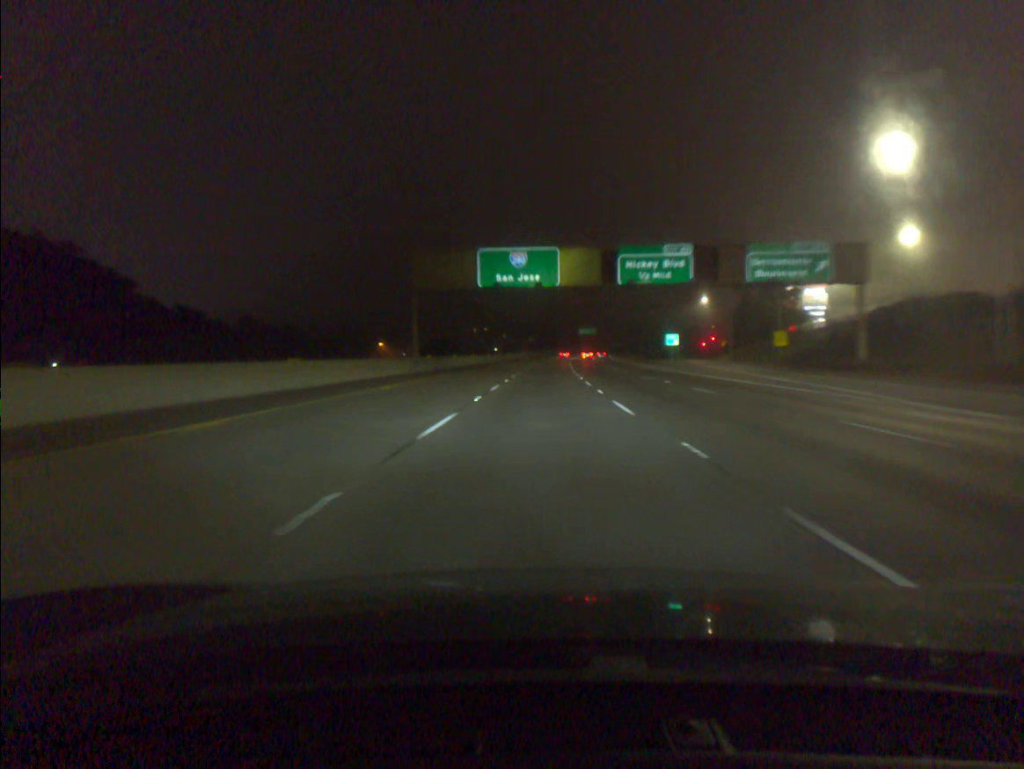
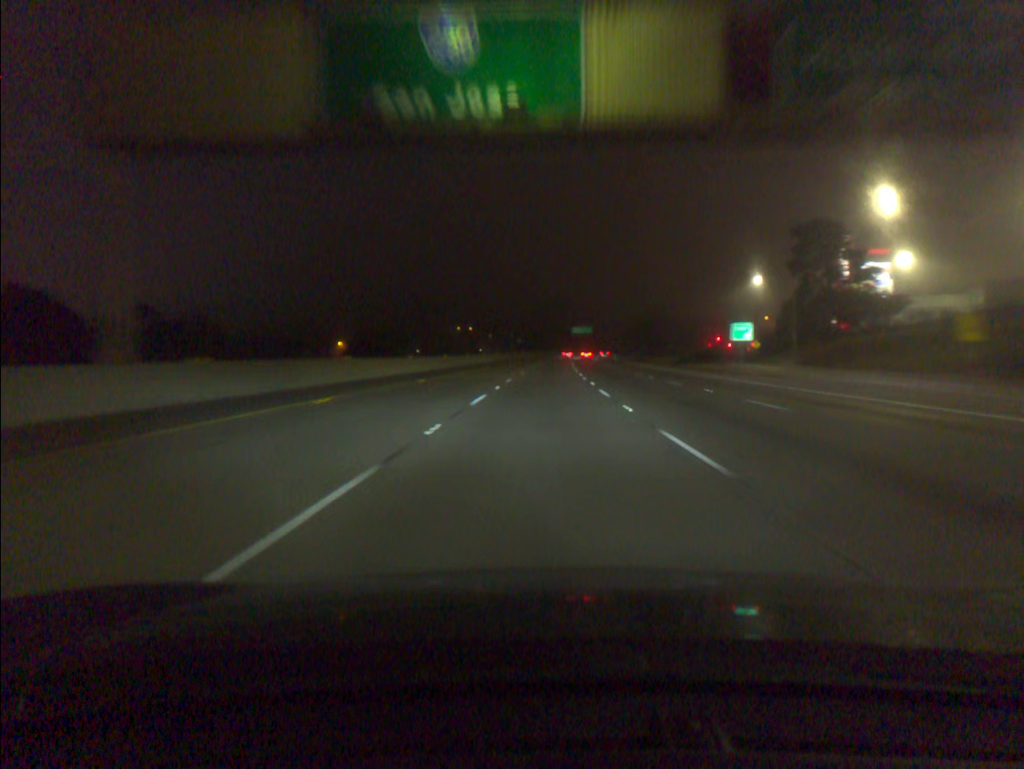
(+0.3, +37.3) m; +1°
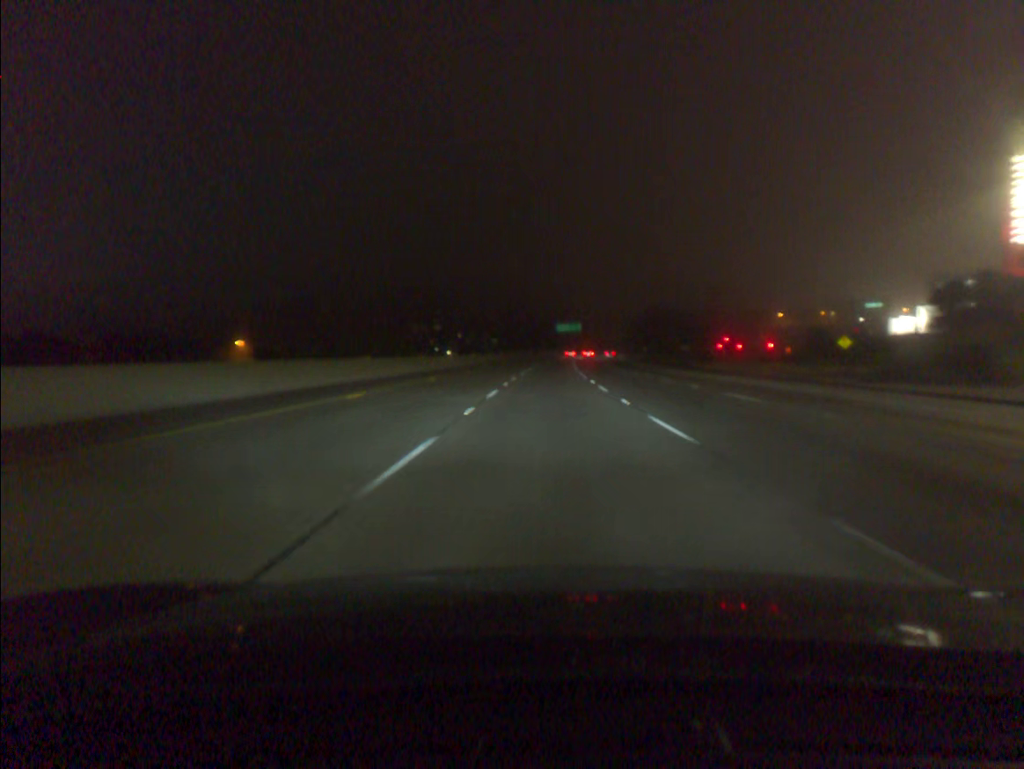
(+0.6, +55.9) m; +2°
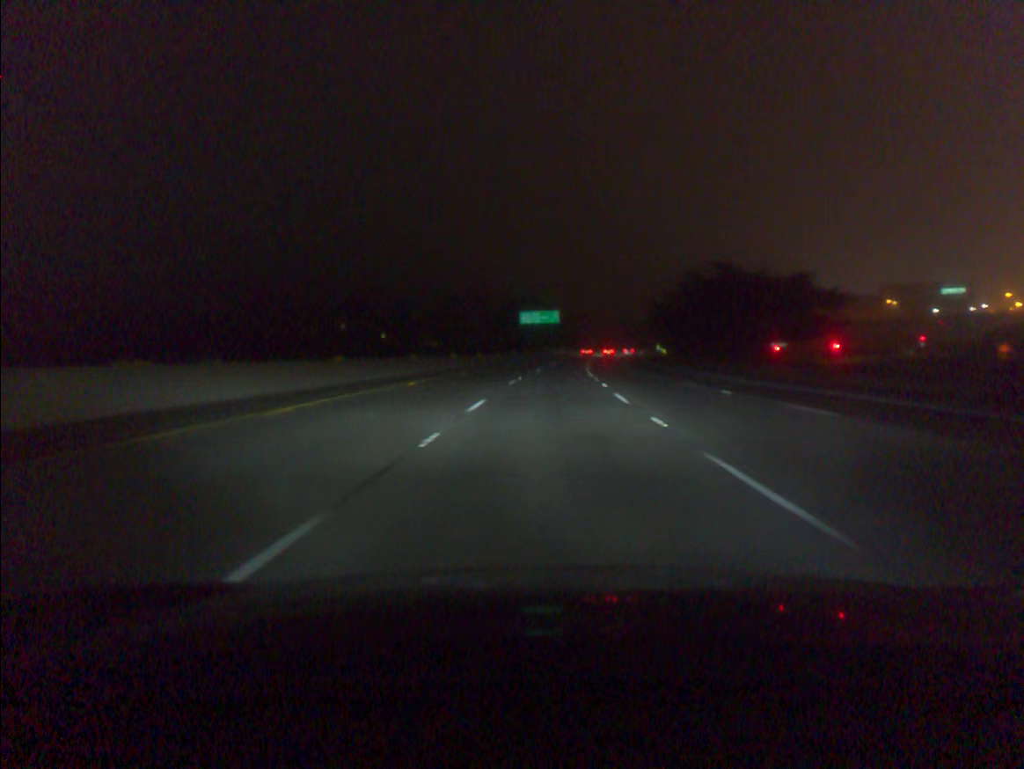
(+2.2, +93.3) m; +3°
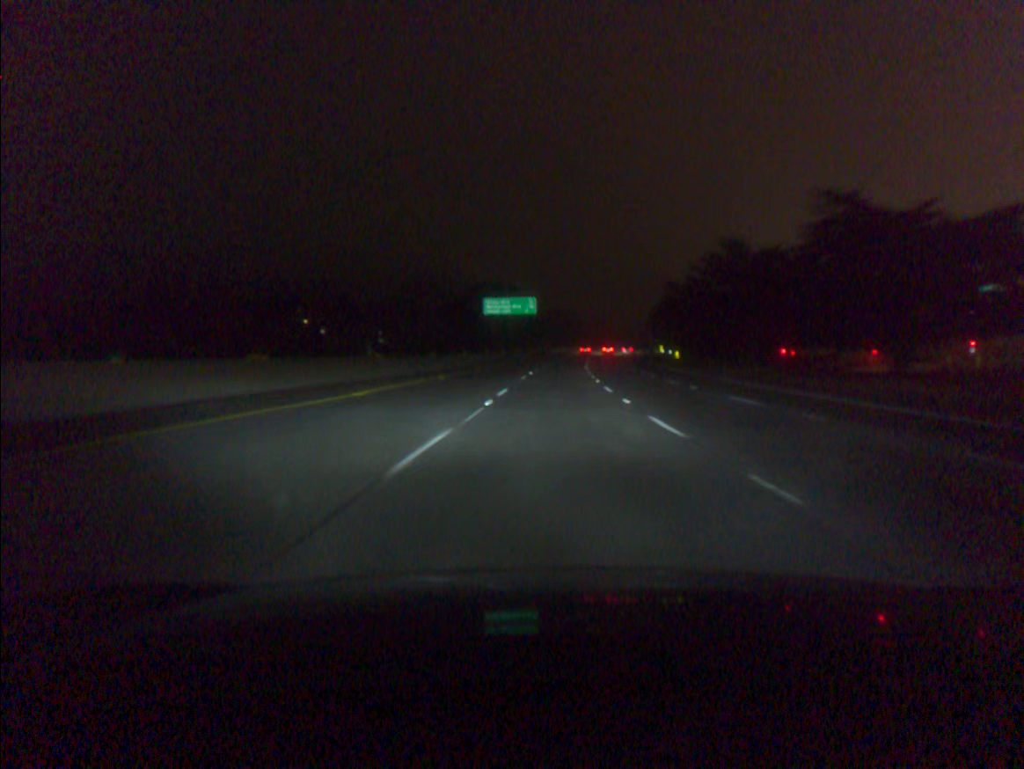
(+0.6, +37.4) m; +2°
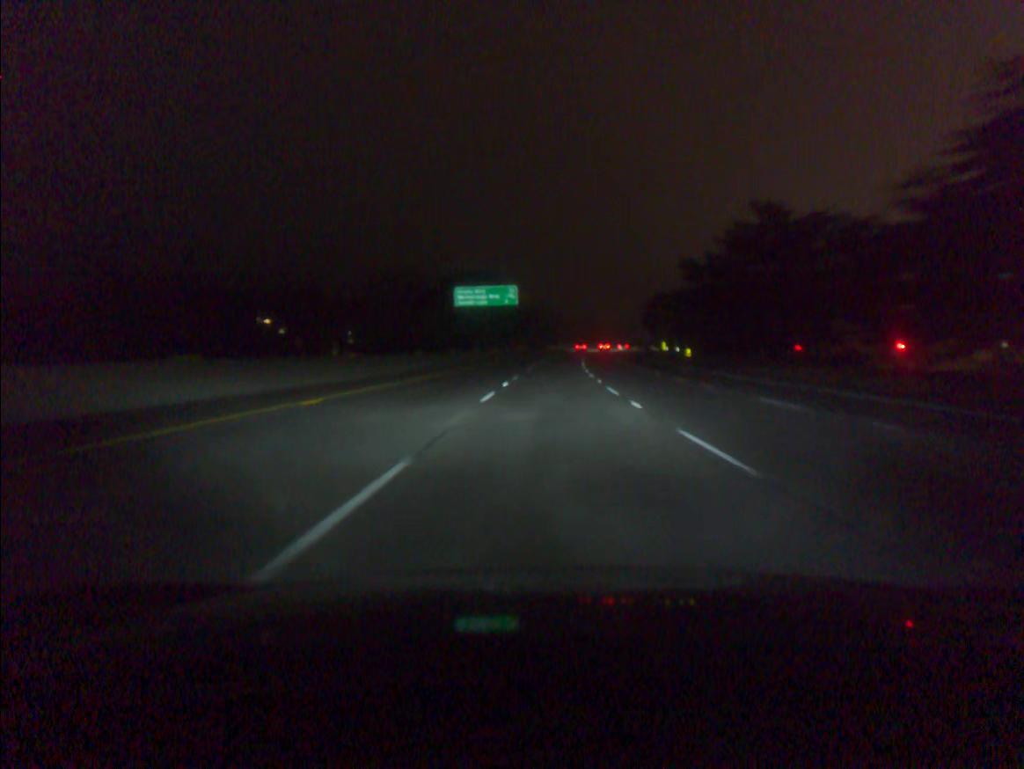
(+0.2, +18.7) m; +1°
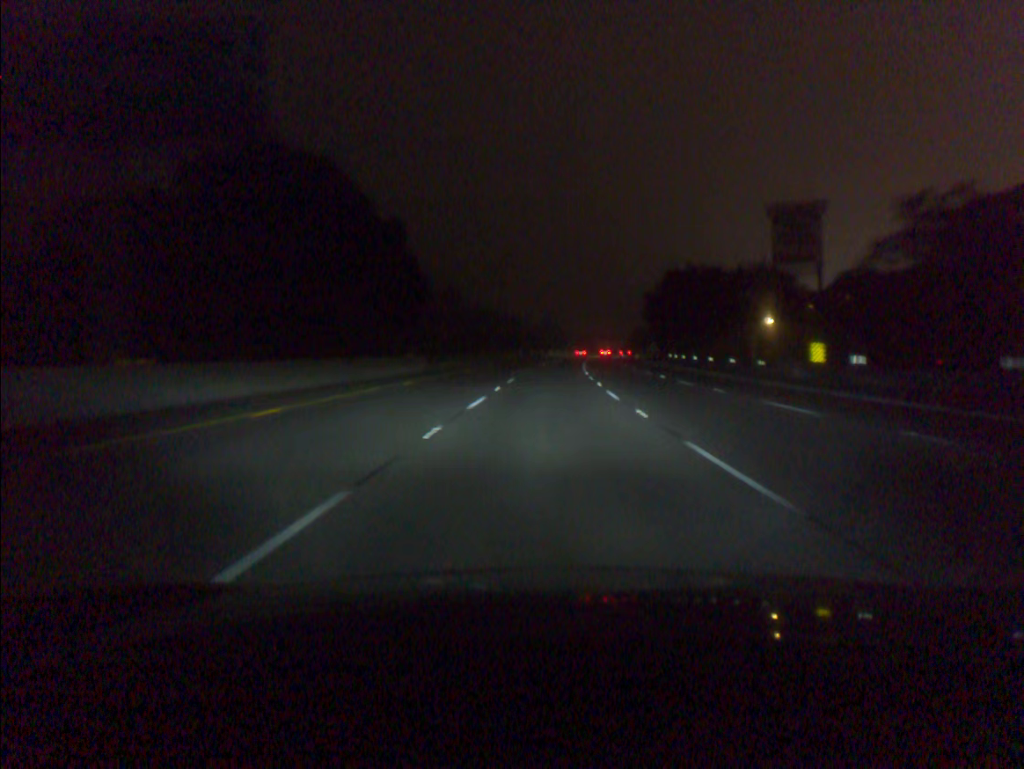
(+2.4, +74.8) m; +3°
